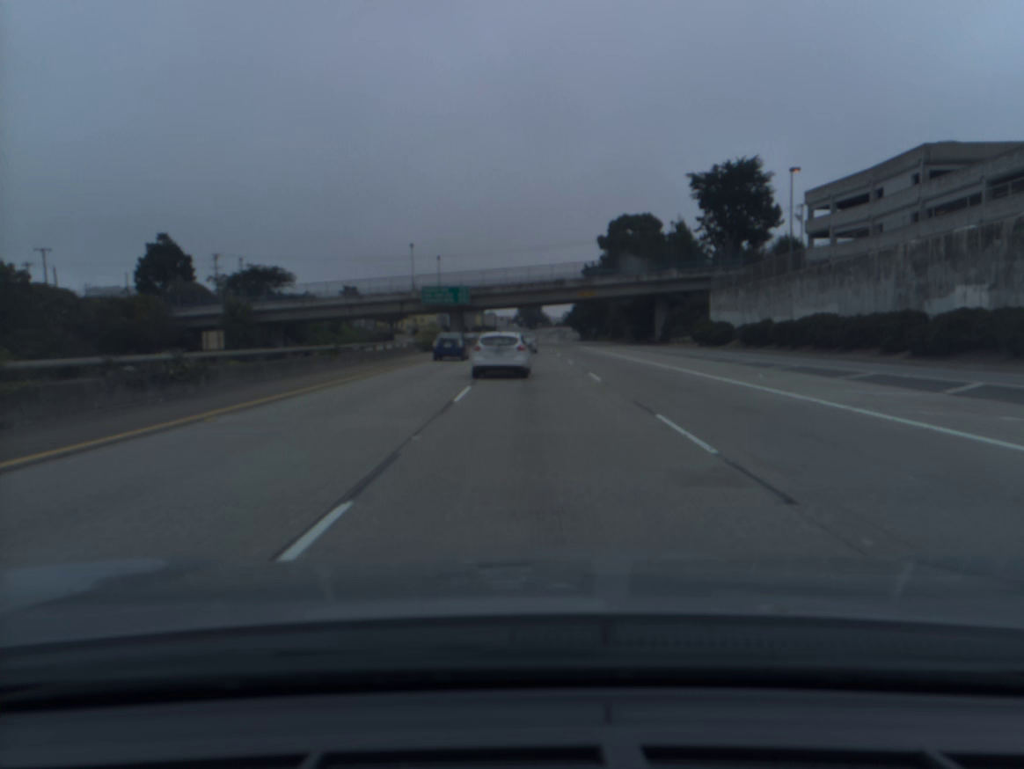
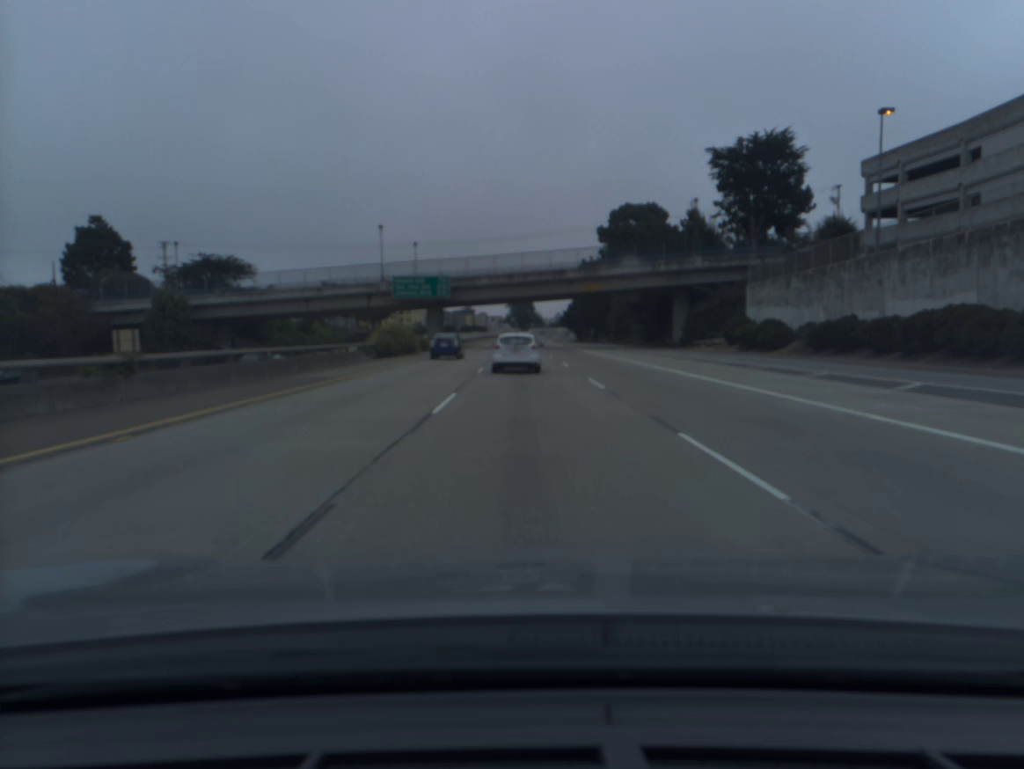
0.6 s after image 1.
(+0.1, +16.9) m; +1°
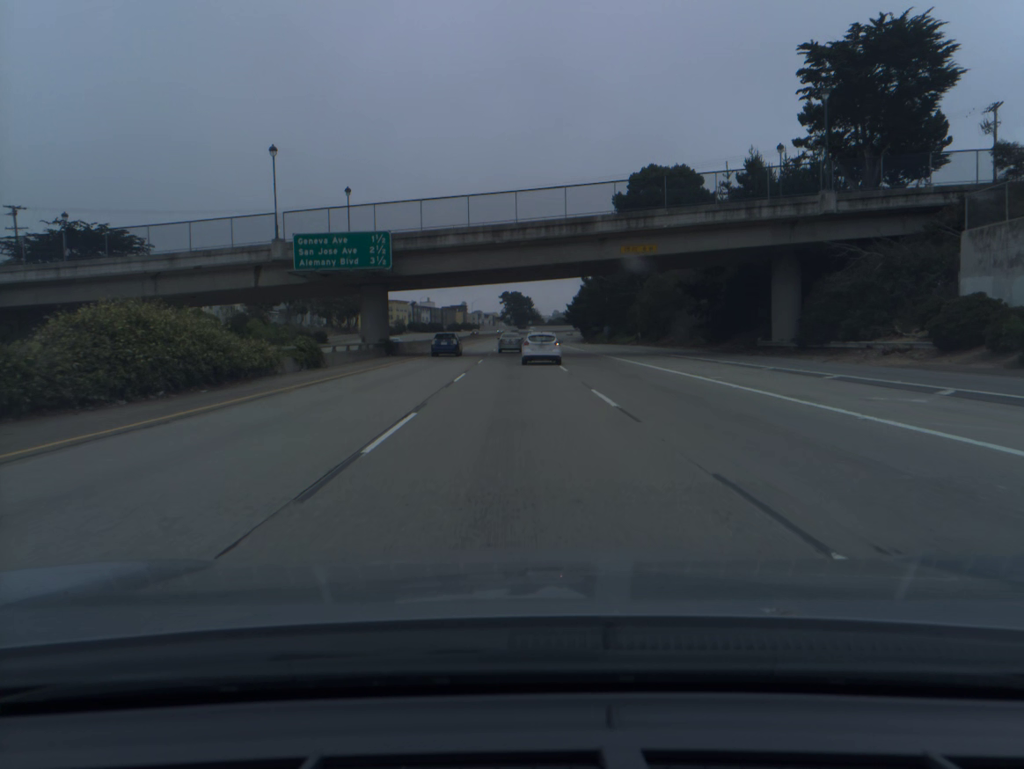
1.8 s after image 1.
(+0.1, +33.9) m; 0°
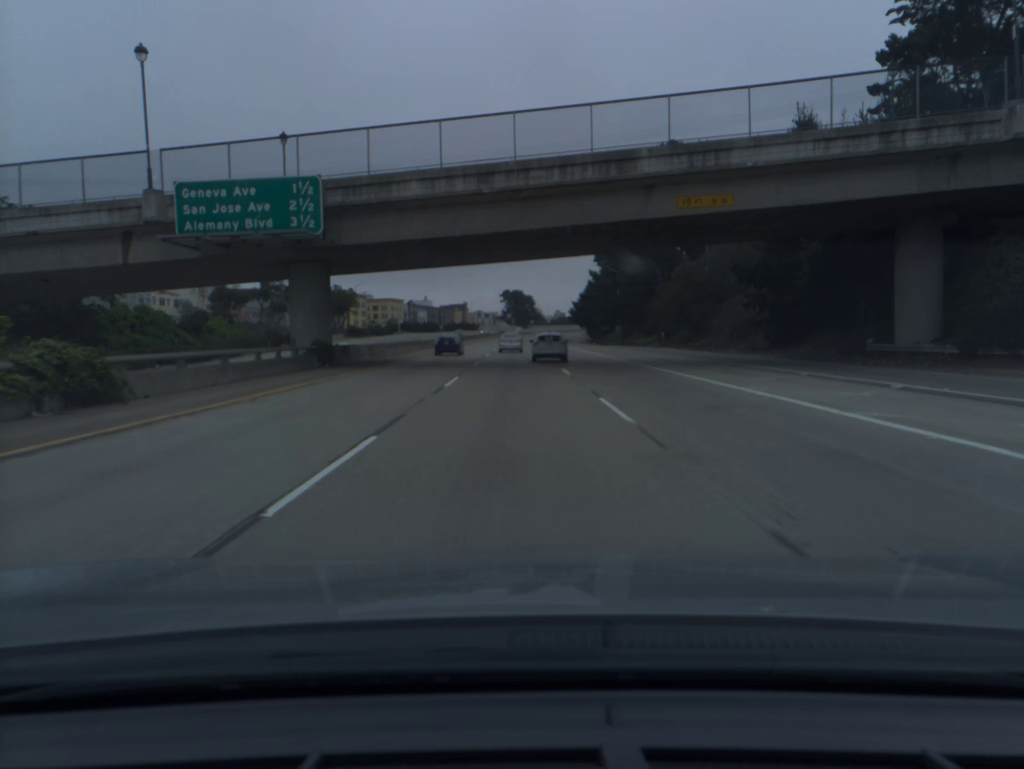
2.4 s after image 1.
(0.0, +17.0) m; 0°
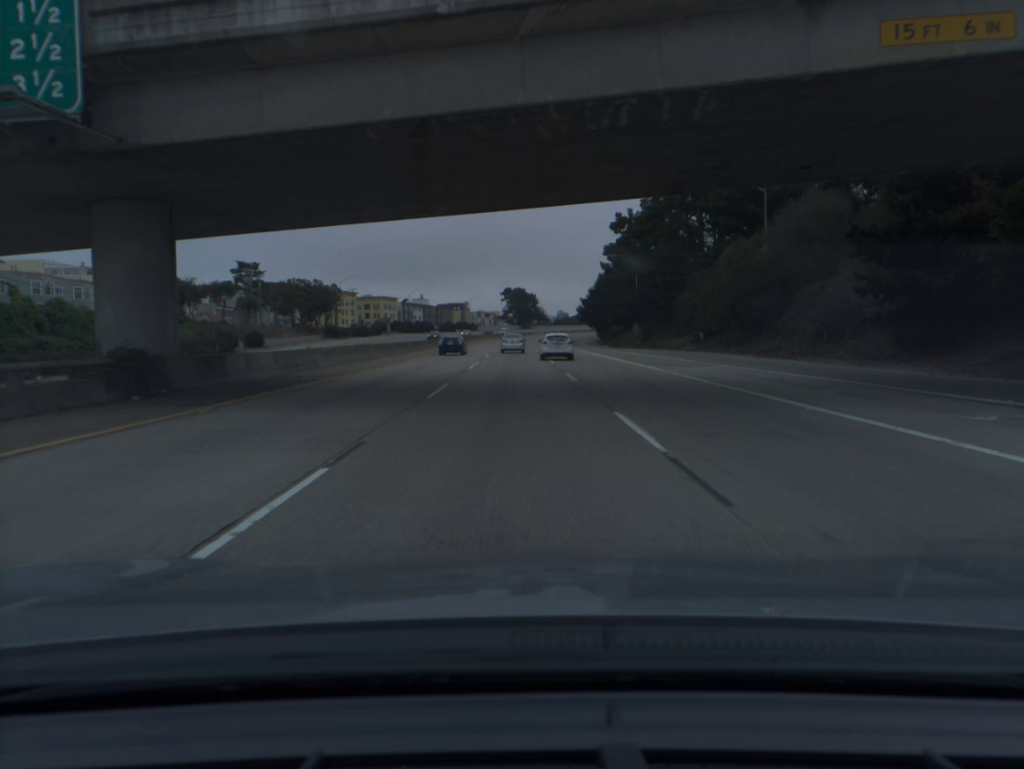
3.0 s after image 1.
(0.0, +17.0) m; 0°
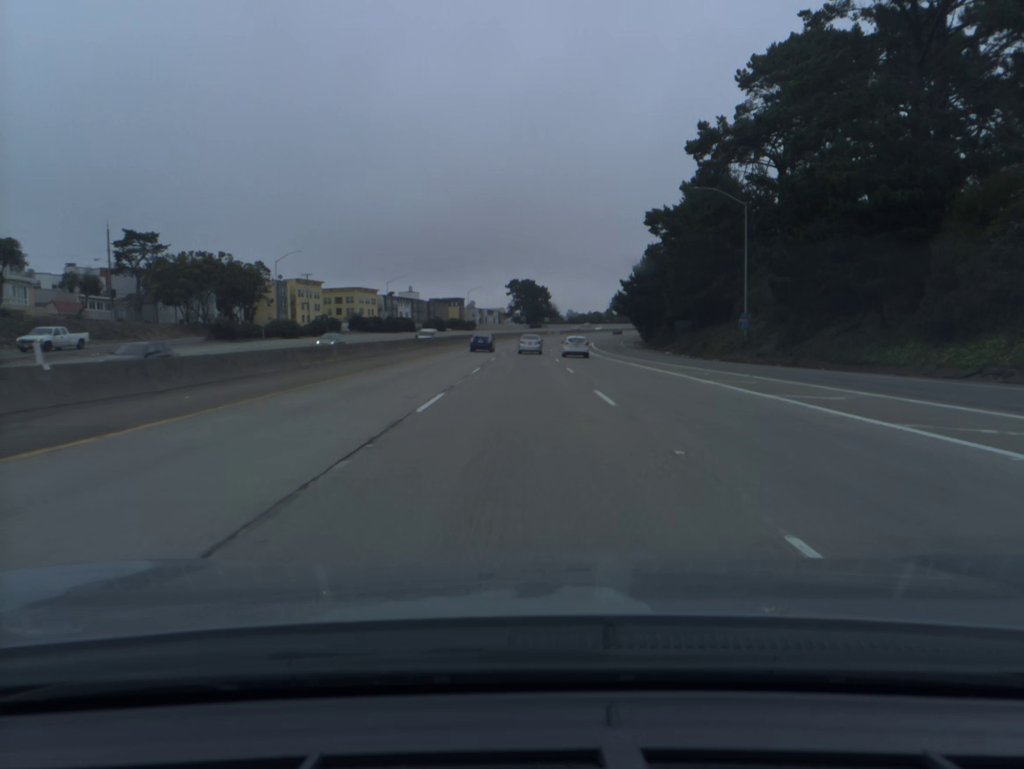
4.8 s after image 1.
(-0.3, +51.2) m; -1°
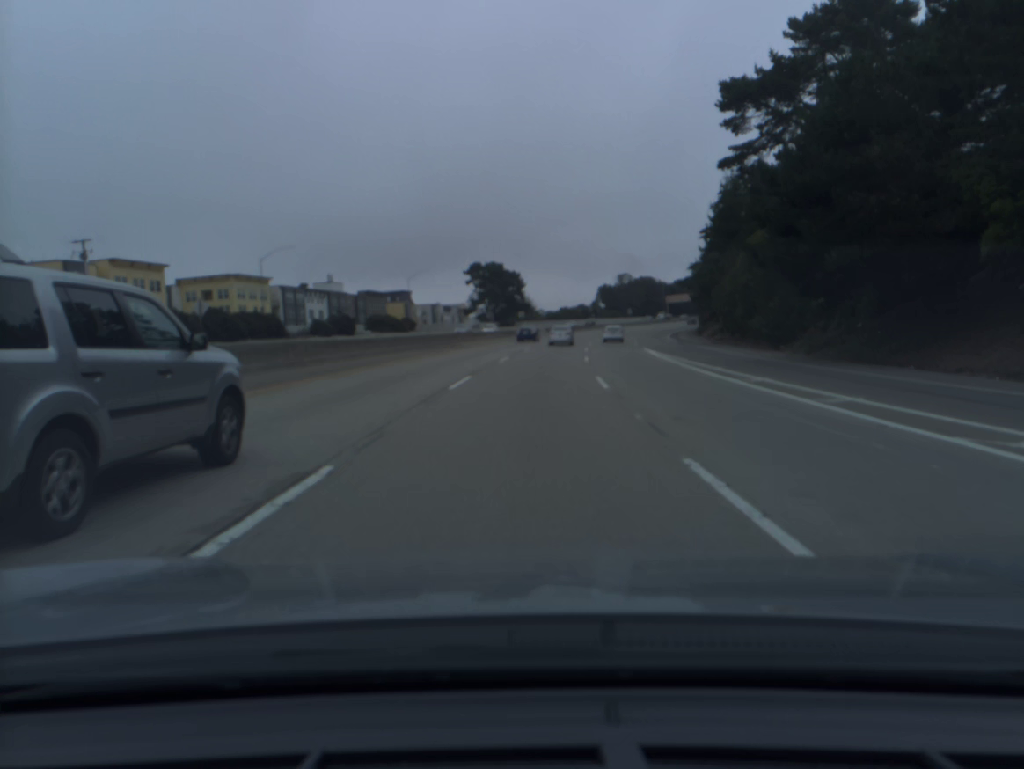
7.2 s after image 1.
(+0.8, +68.8) m; +2°
